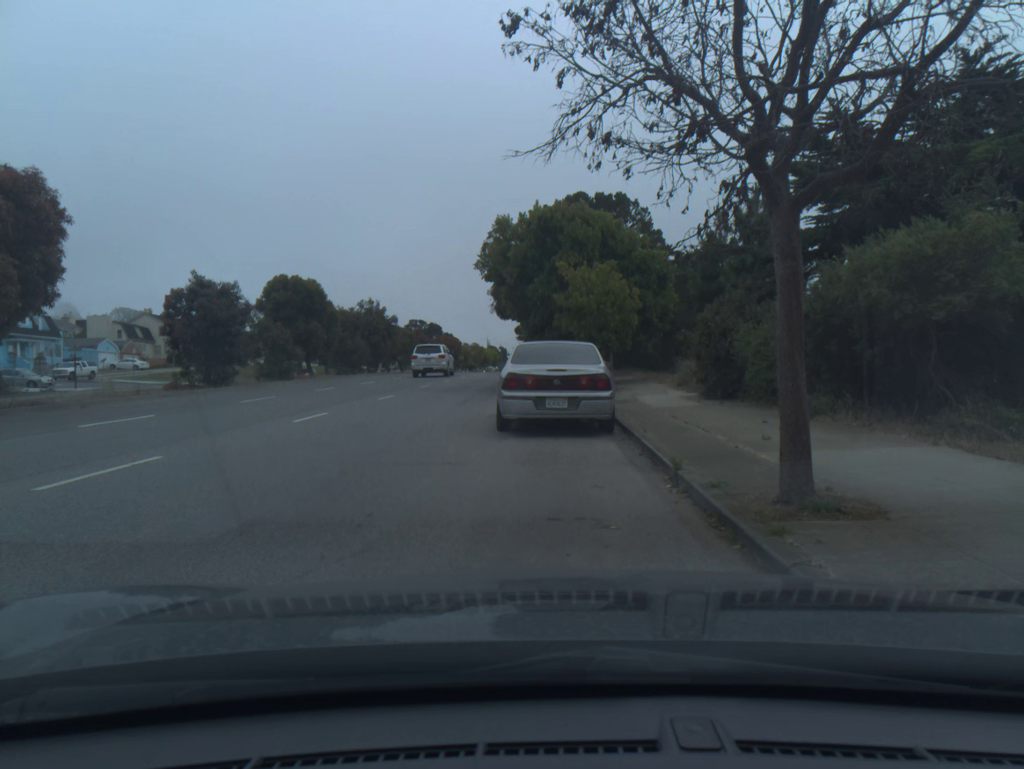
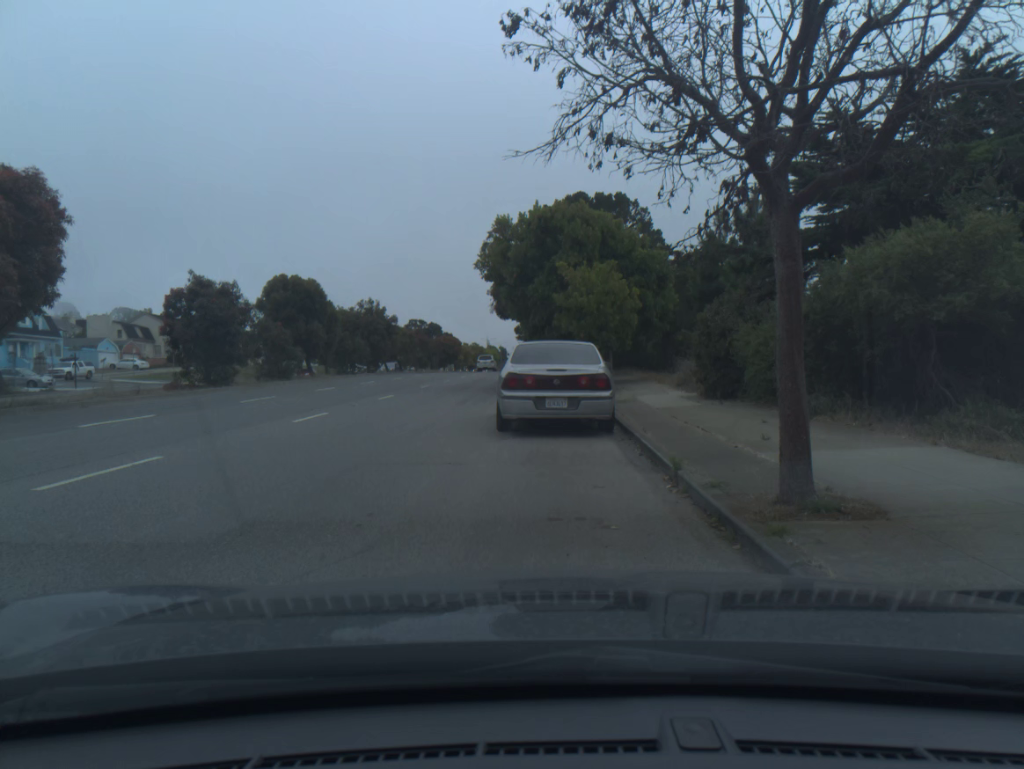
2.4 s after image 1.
(0.0, 0.0) m; 0°
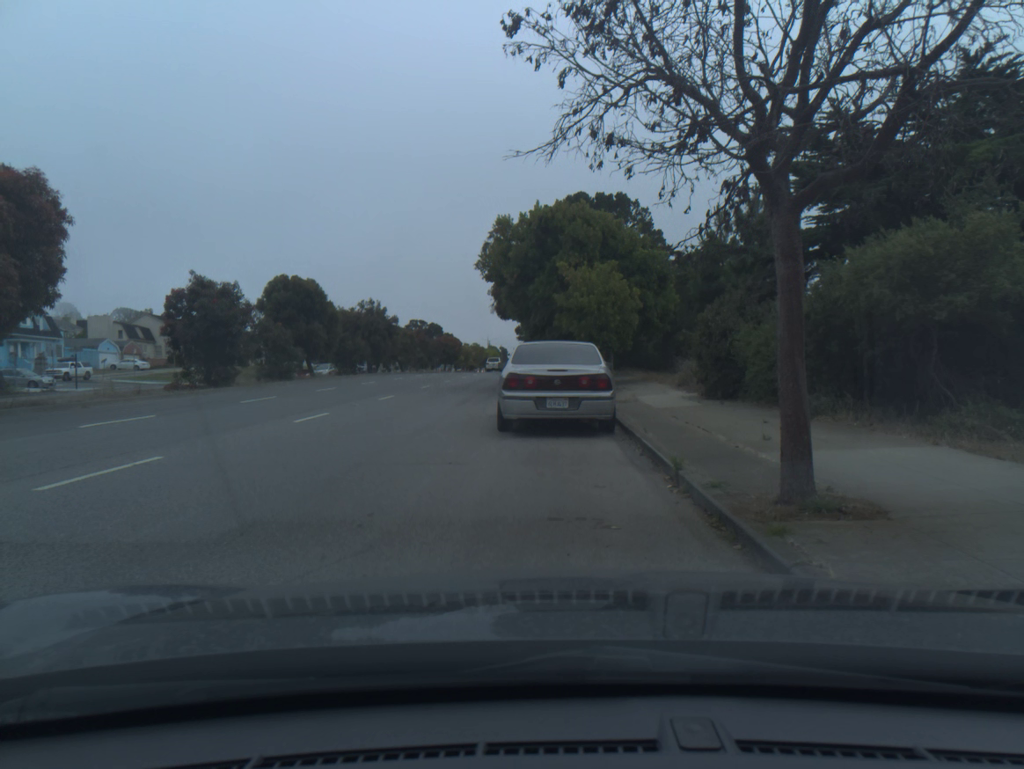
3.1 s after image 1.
(0.0, 0.0) m; 0°
